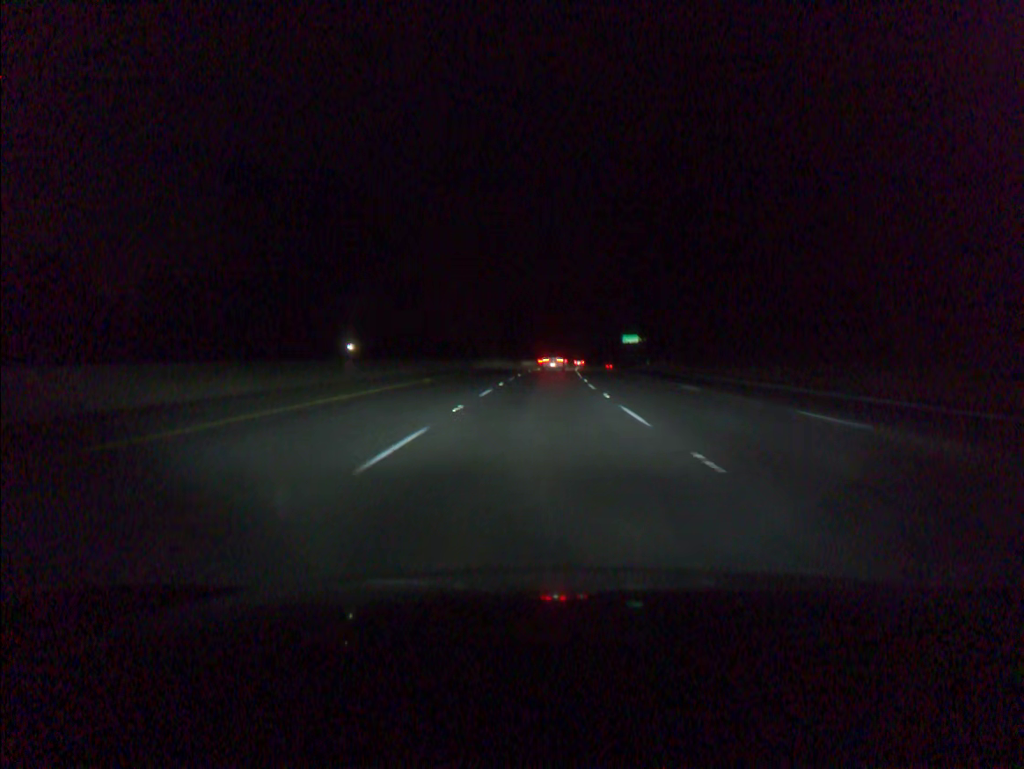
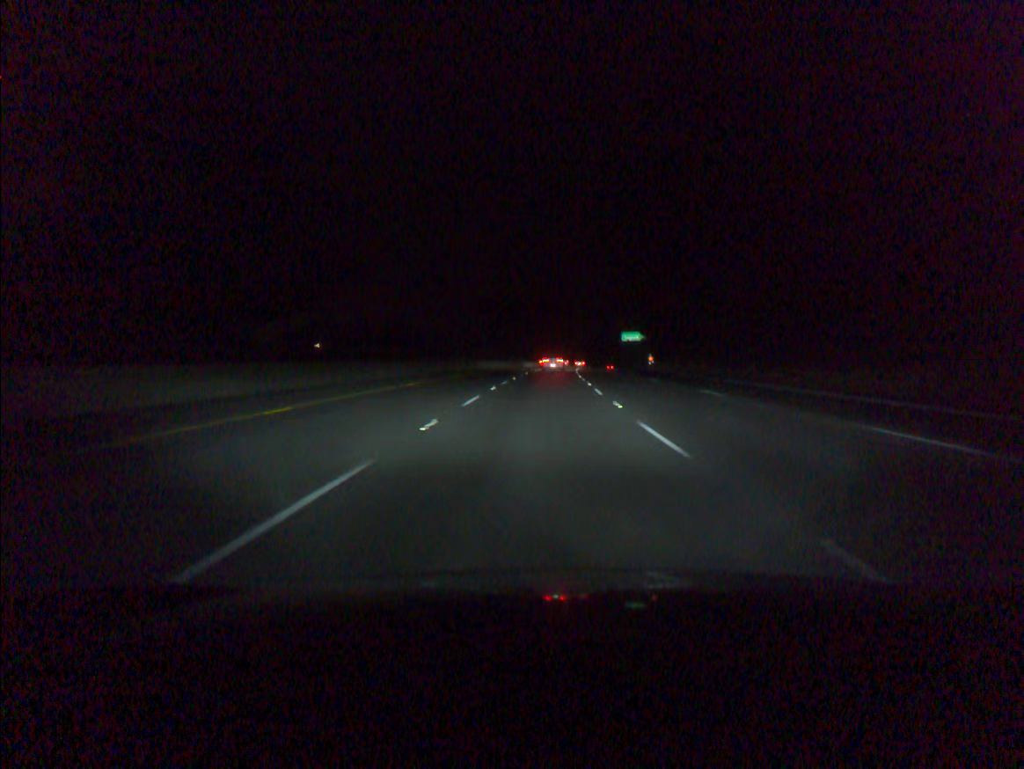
(+0.1, +18.8) m; +1°
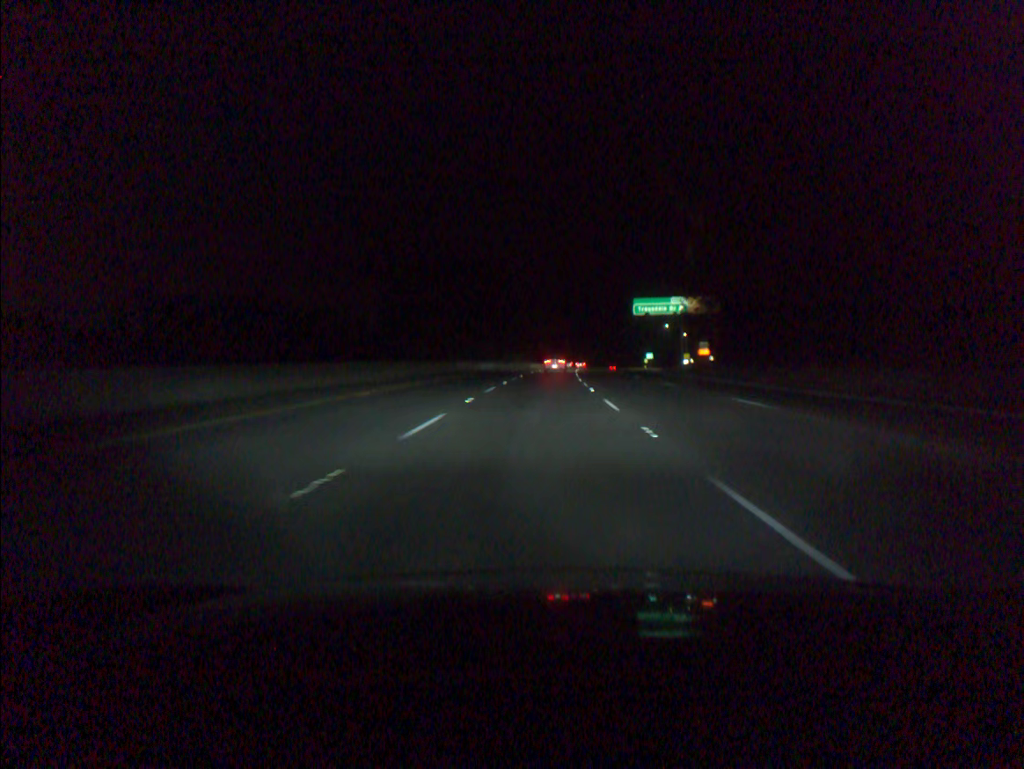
(+2.8, +94.0) m; +3°
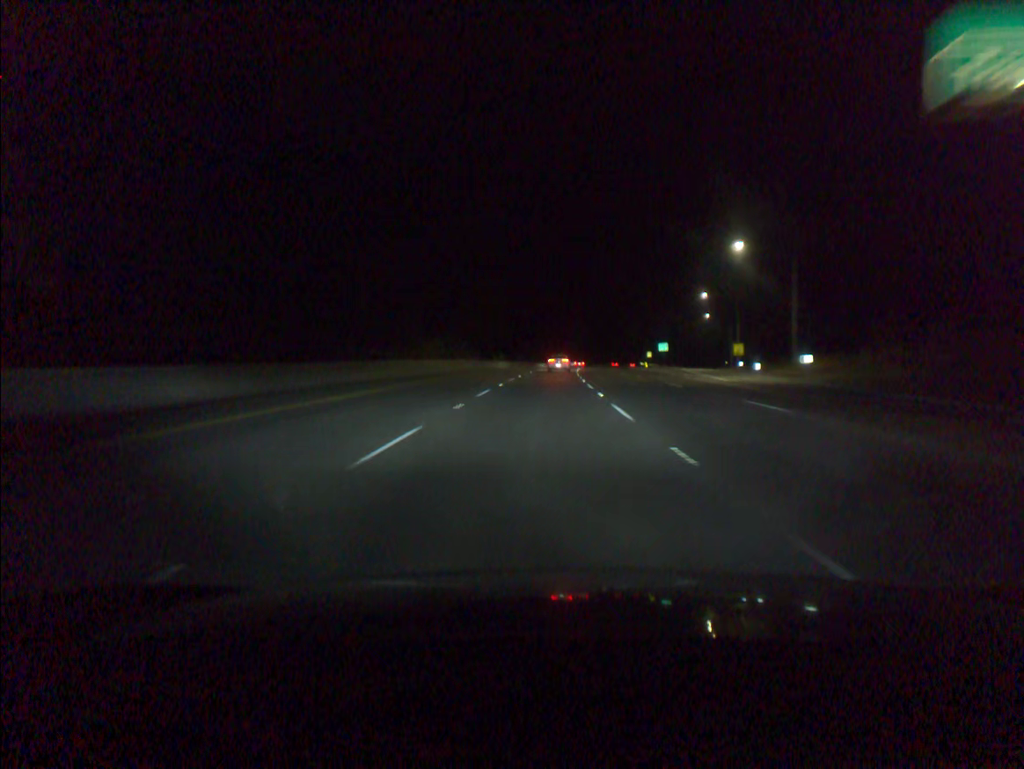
(+1.9, +75.6) m; +3°
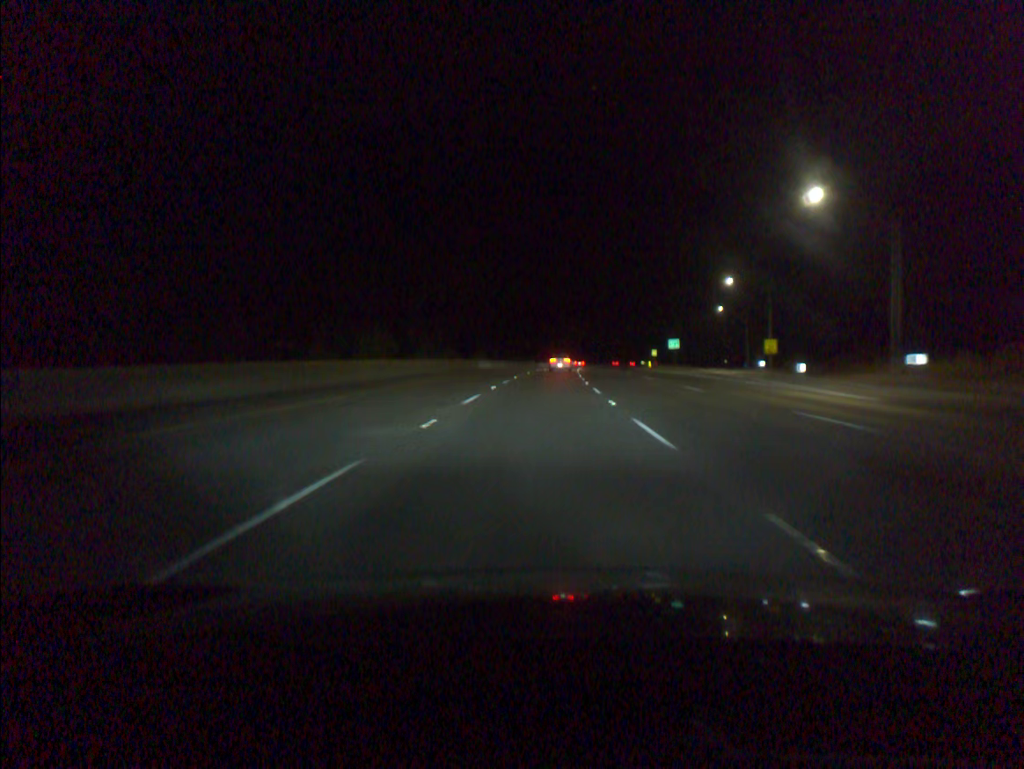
(+0.1, +19.0) m; +1°
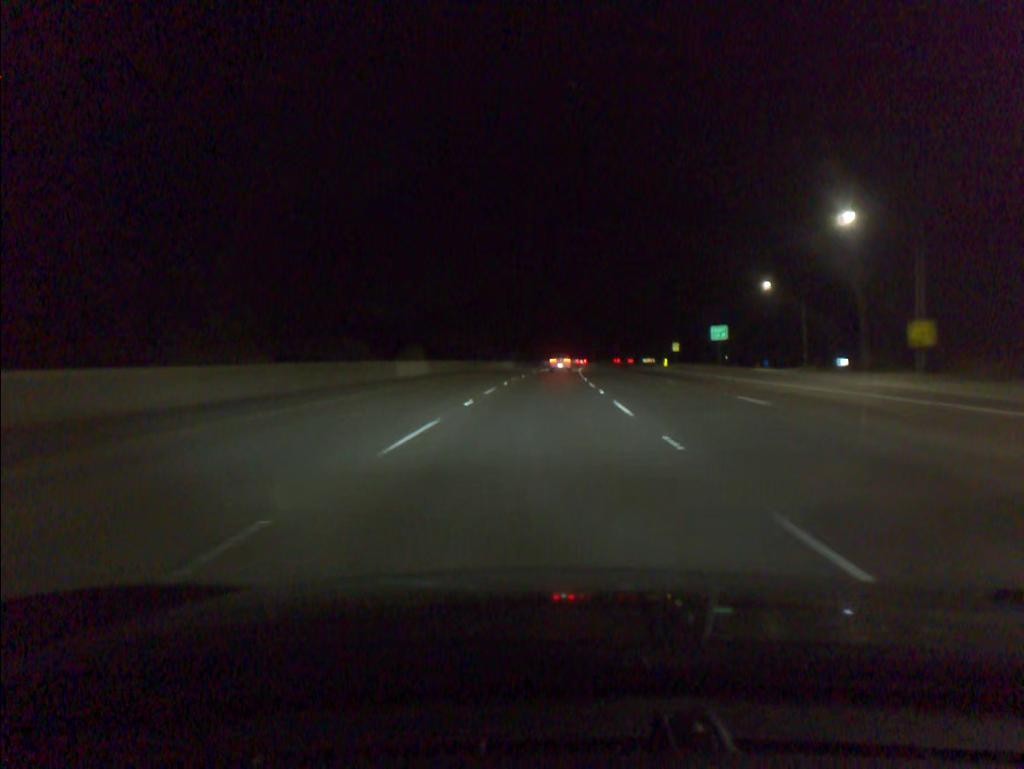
(+0.4, +38.0) m; +1°
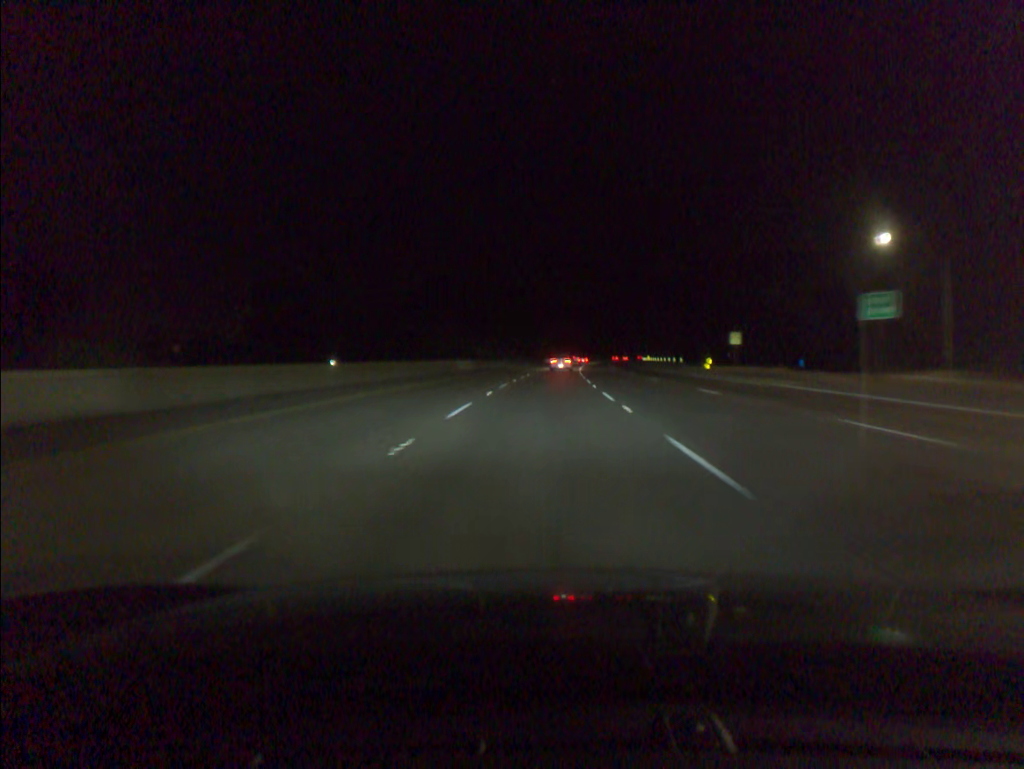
(+0.5, +38.0) m; +1°
